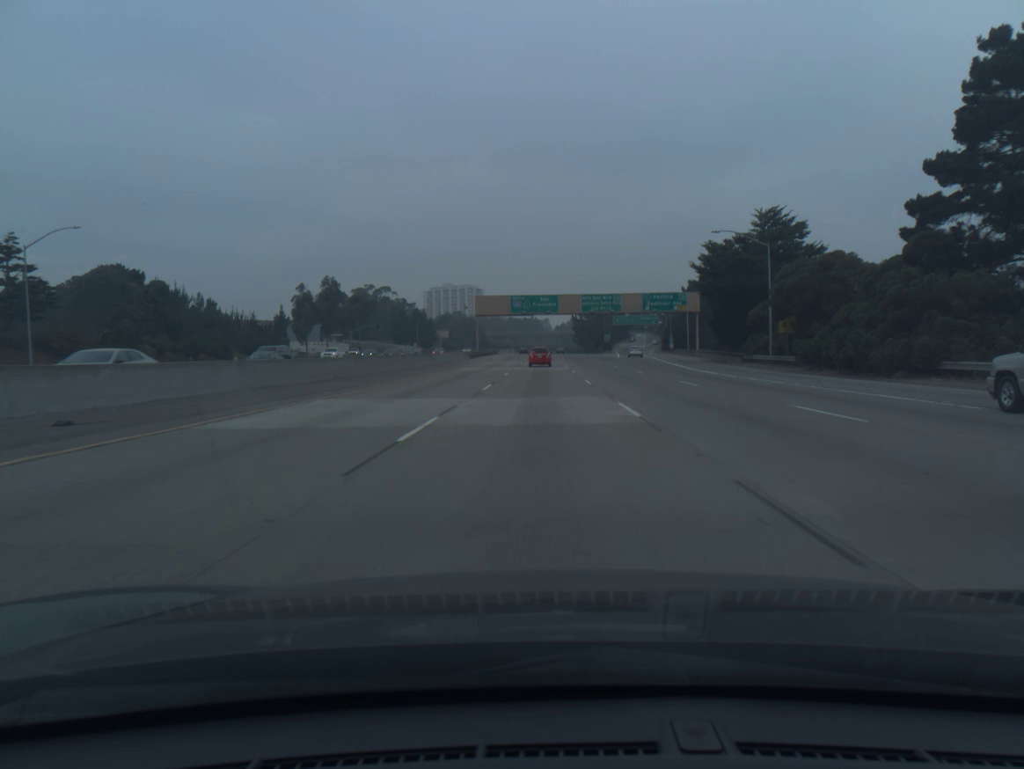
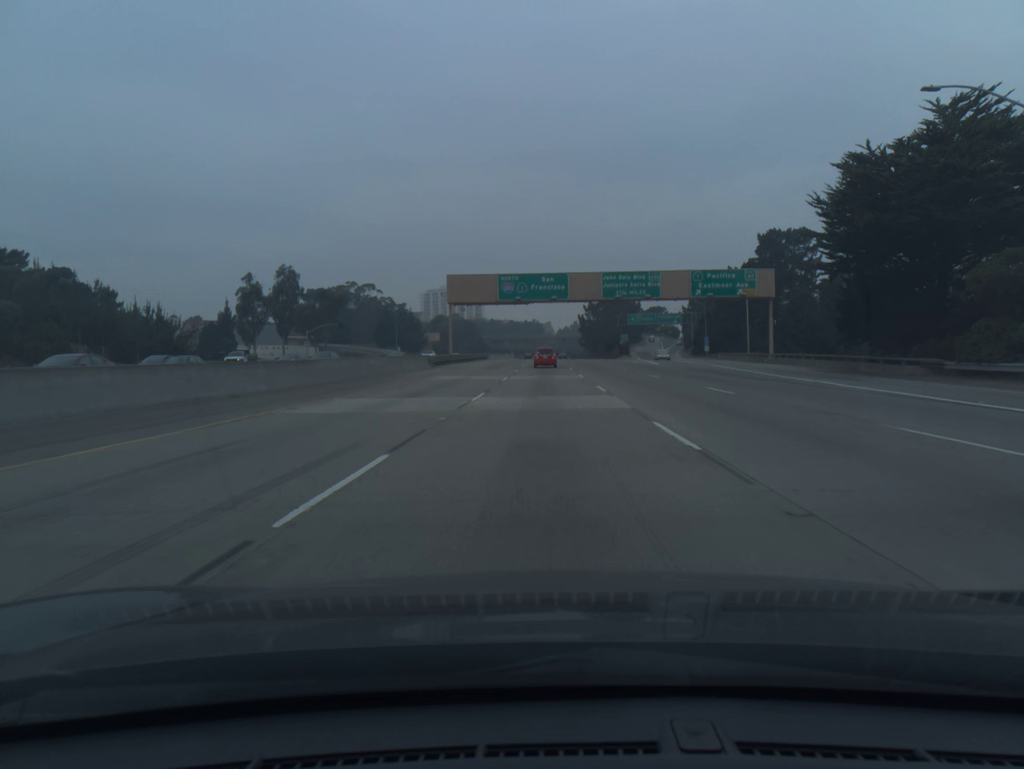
(0.0, +34.1) m; 0°
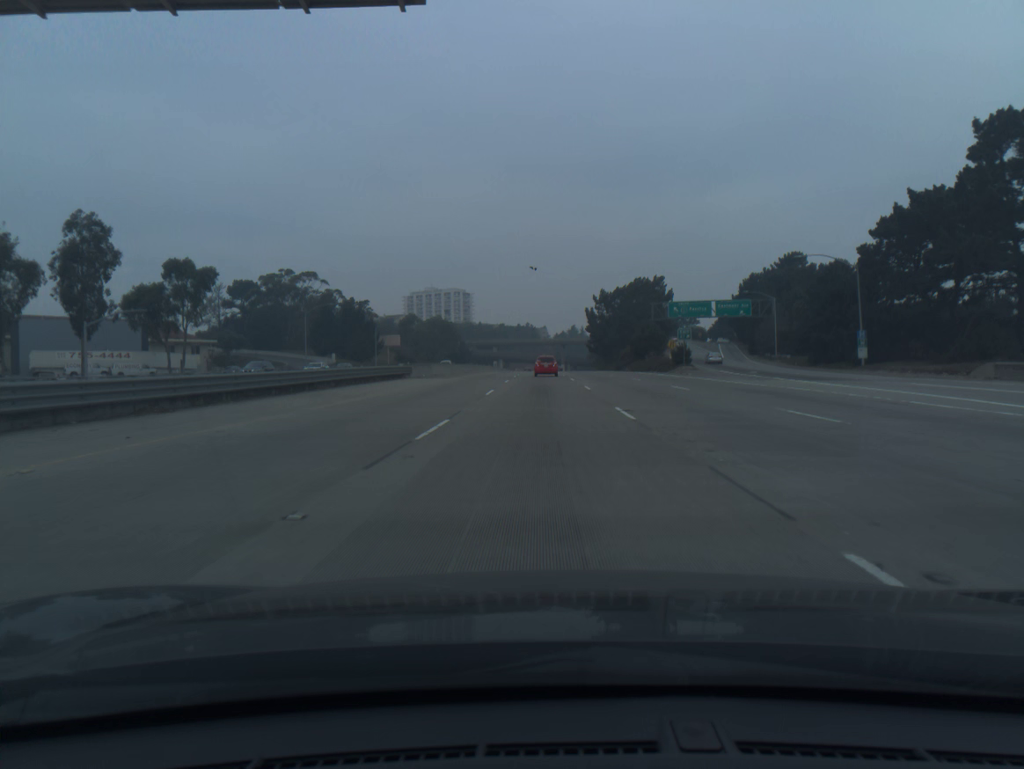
(+0.2, +67.2) m; 0°
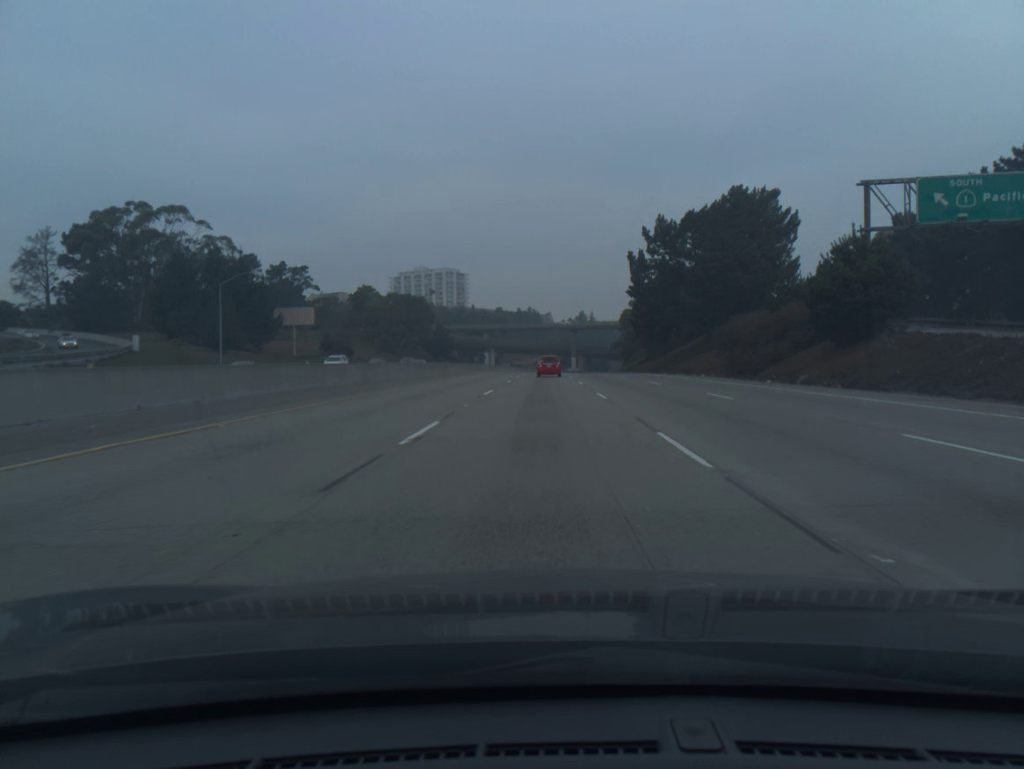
(-0.2, +82.3) m; 0°
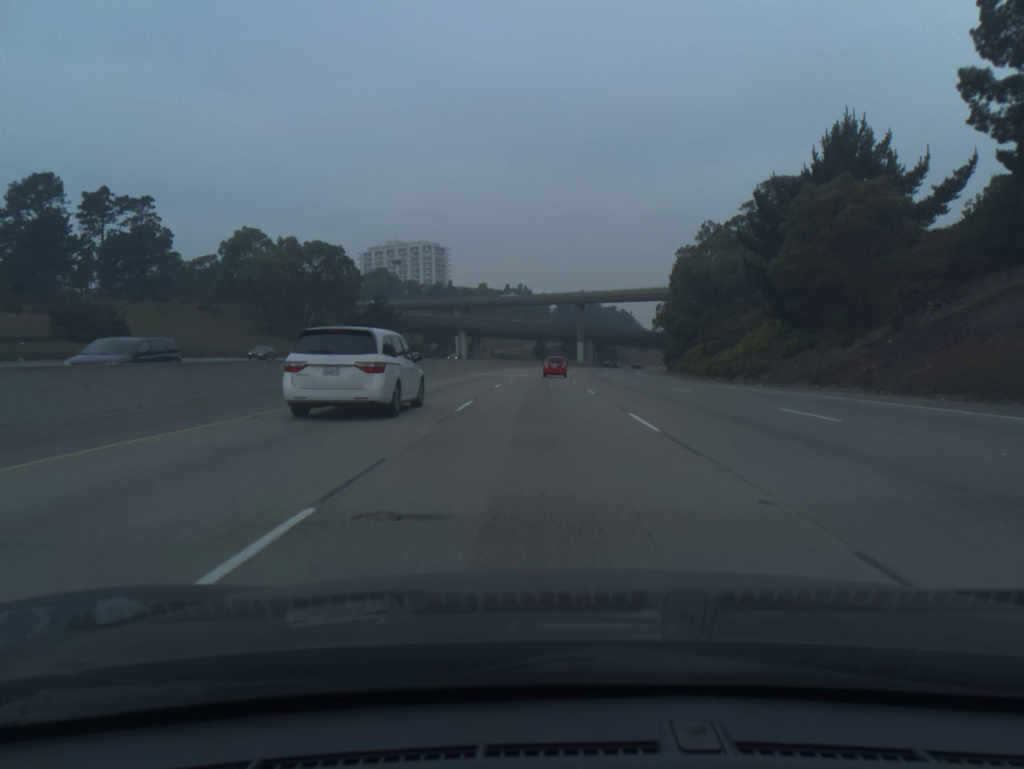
(+0.1, +81.4) m; 0°
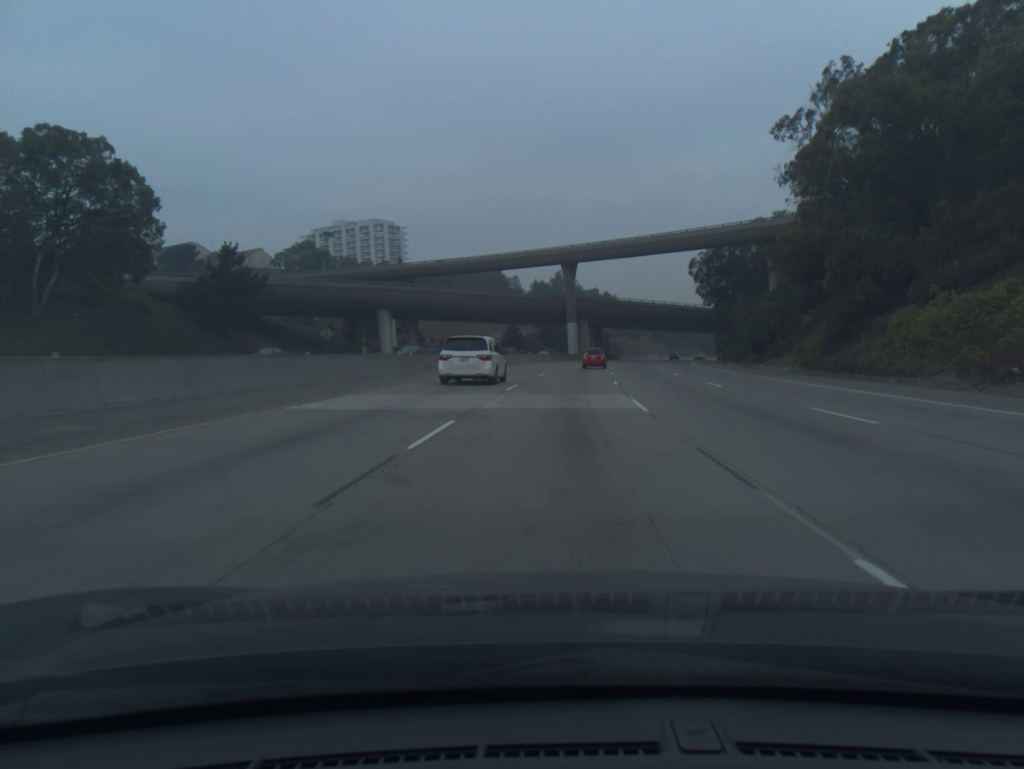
(+0.4, +65.3) m; +2°
